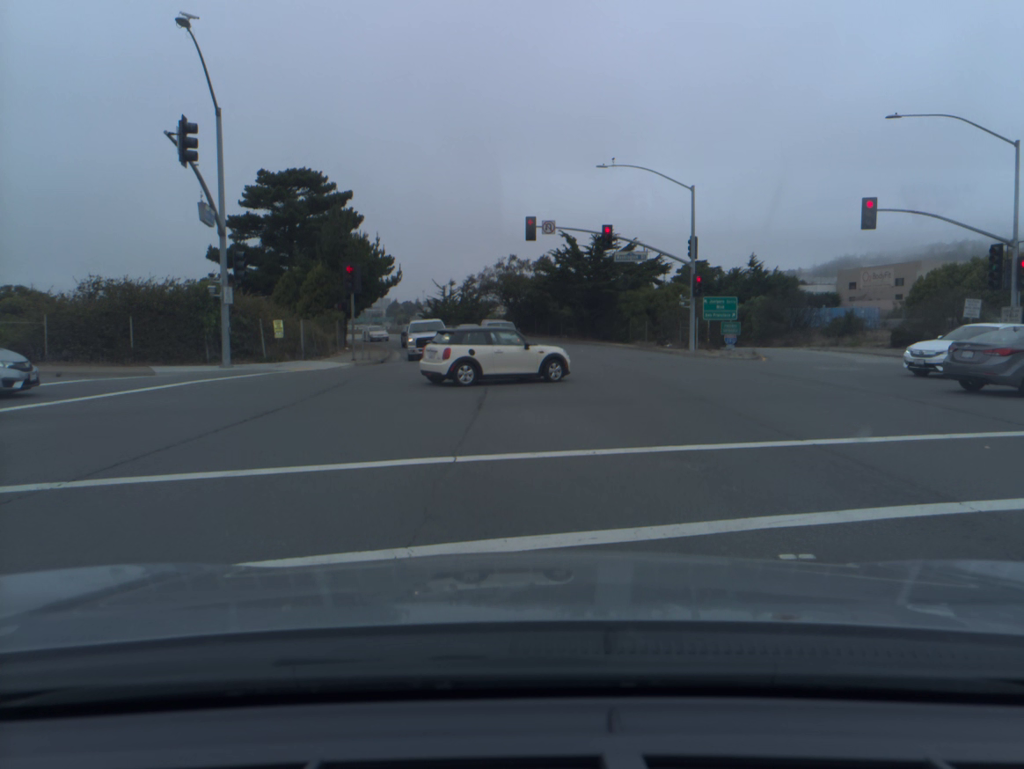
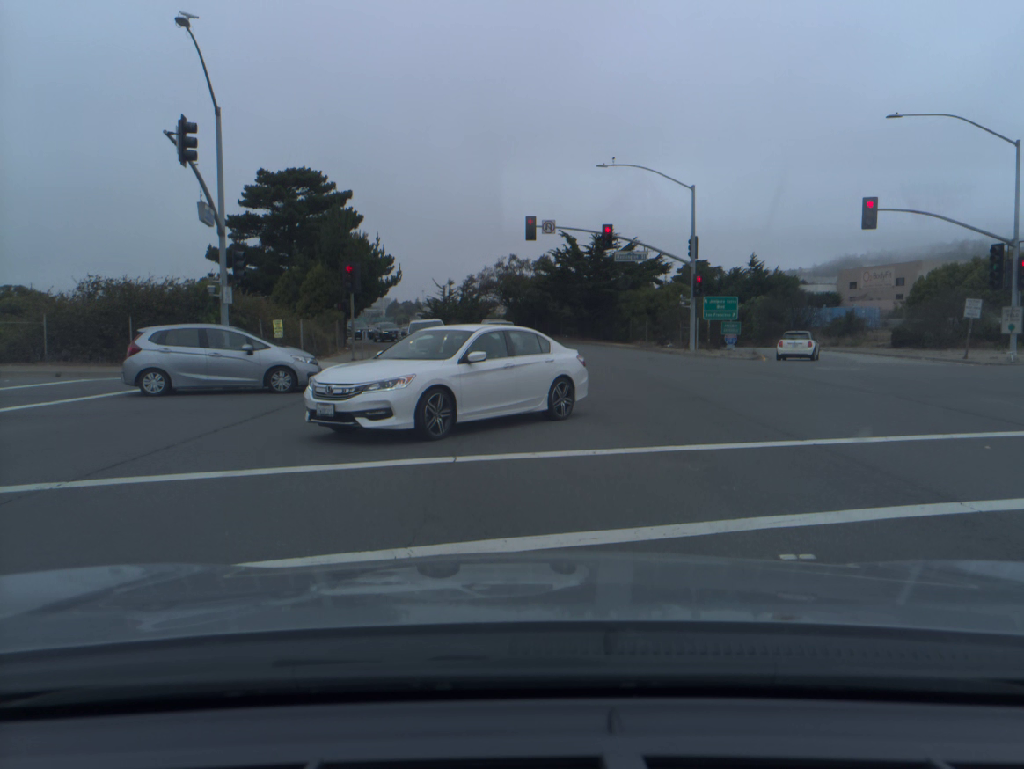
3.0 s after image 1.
(0.0, 0.0) m; 0°
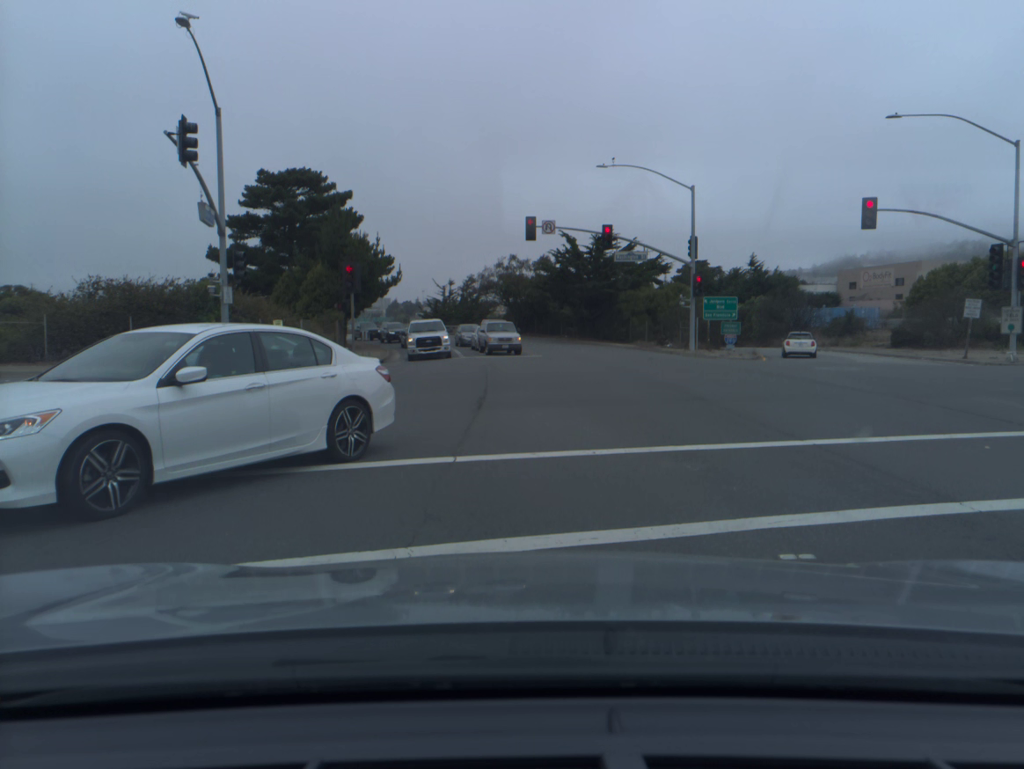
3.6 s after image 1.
(0.0, 0.0) m; 0°
